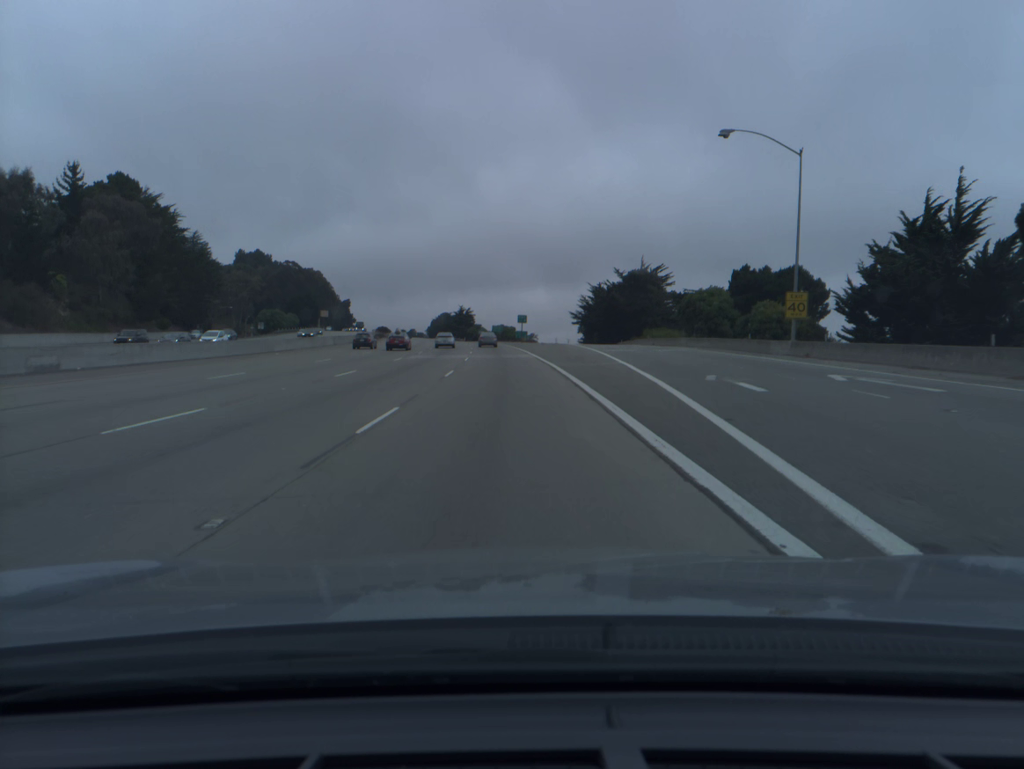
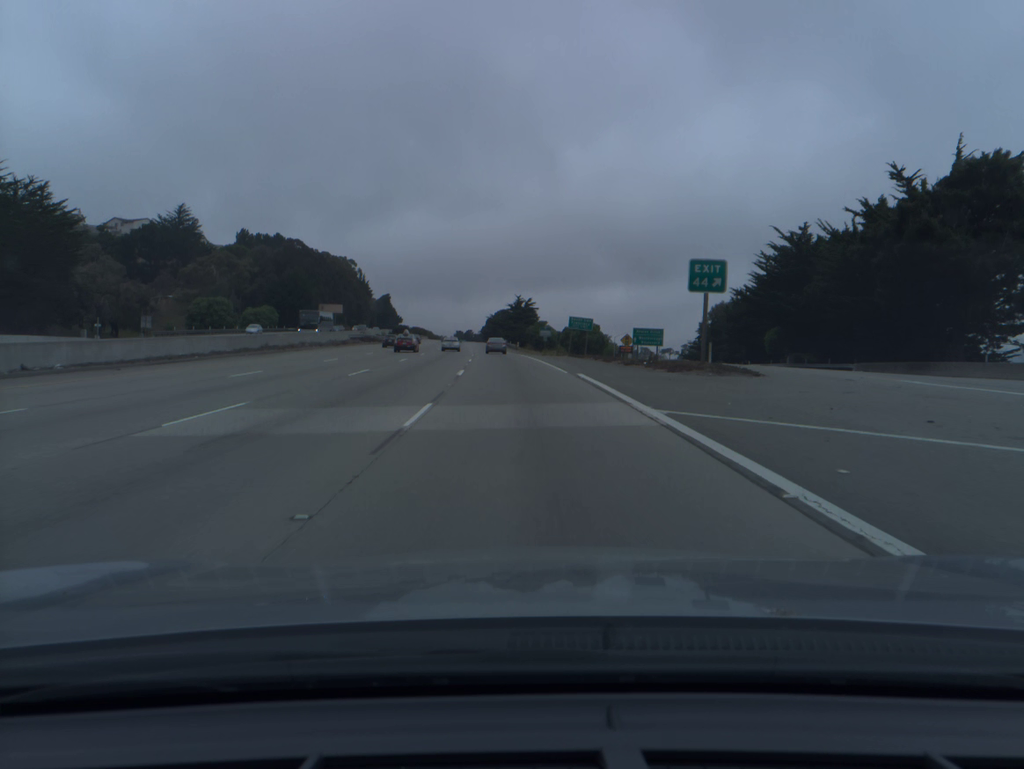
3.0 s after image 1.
(-4.2, +87.0) m; -5°
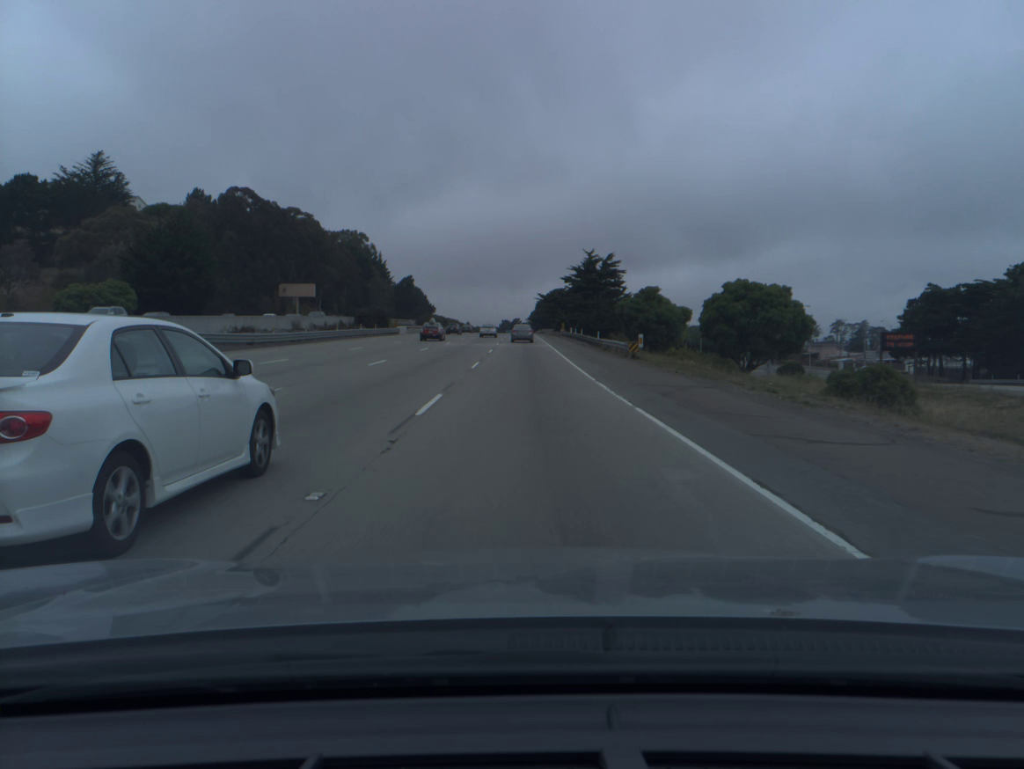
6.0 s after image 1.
(-3.7, +86.6) m; -4°
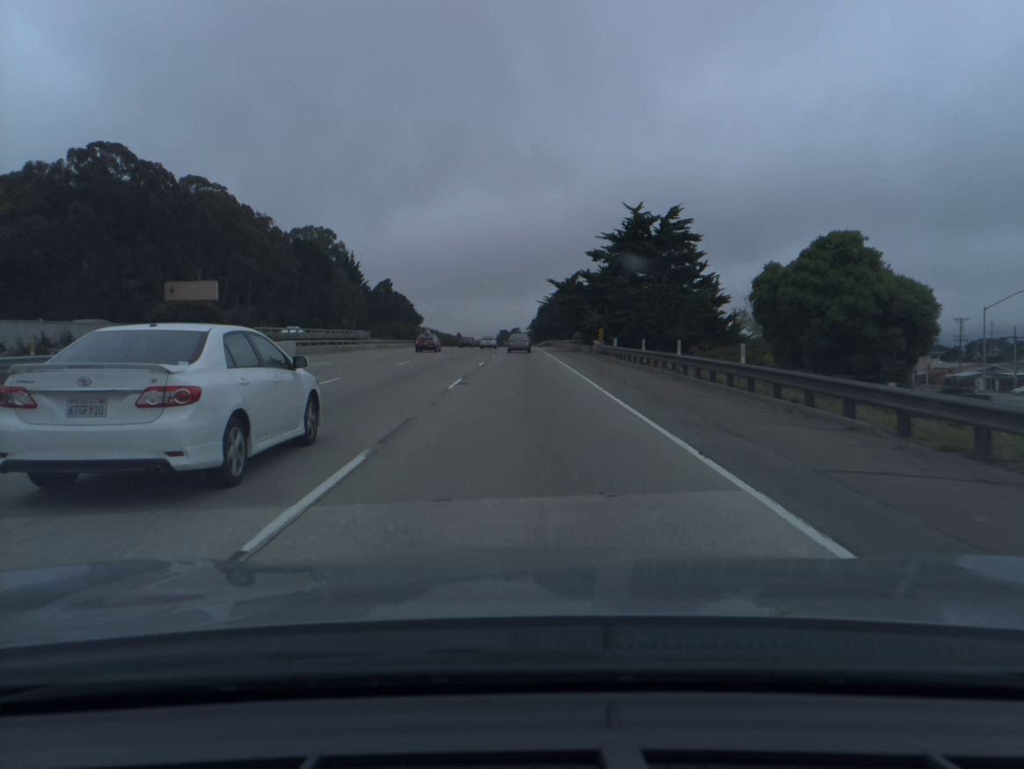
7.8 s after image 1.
(0.0, +51.2) m; 0°
